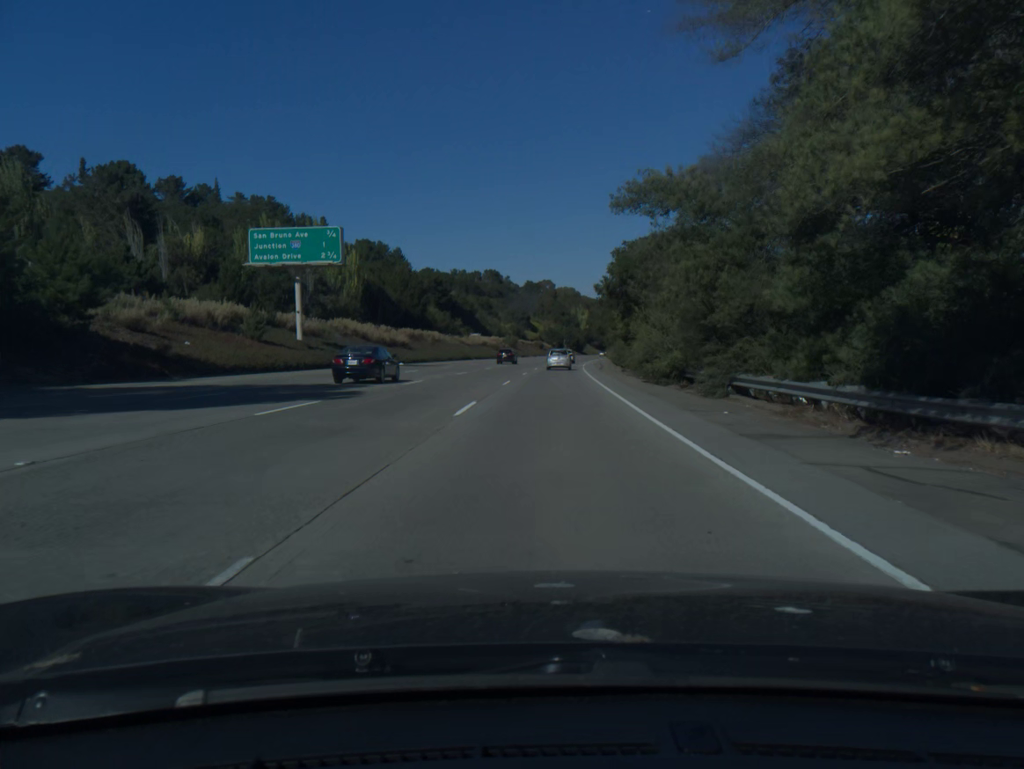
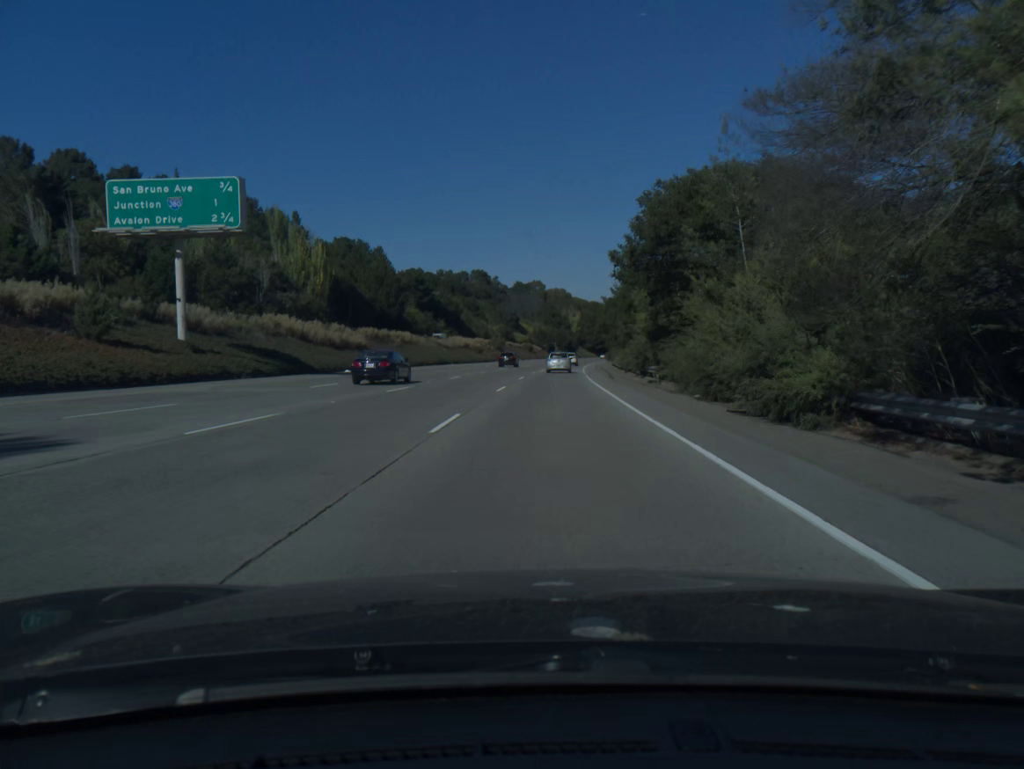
(+0.1, +17.4) m; +1°
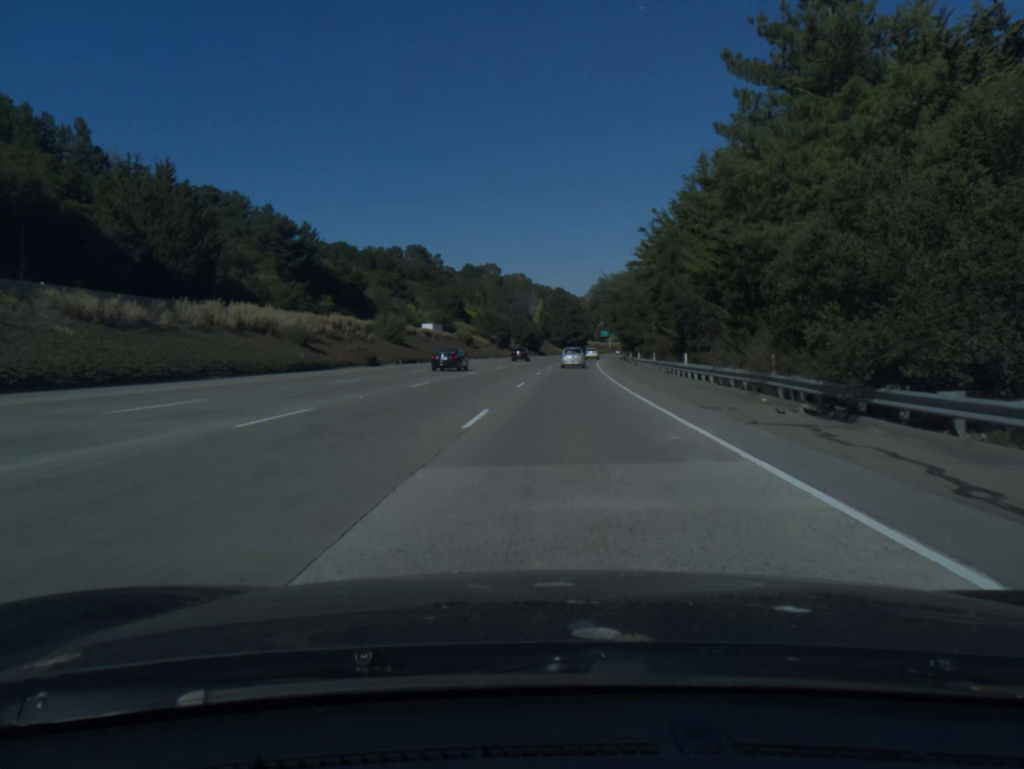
(+2.4, +86.6) m; +3°
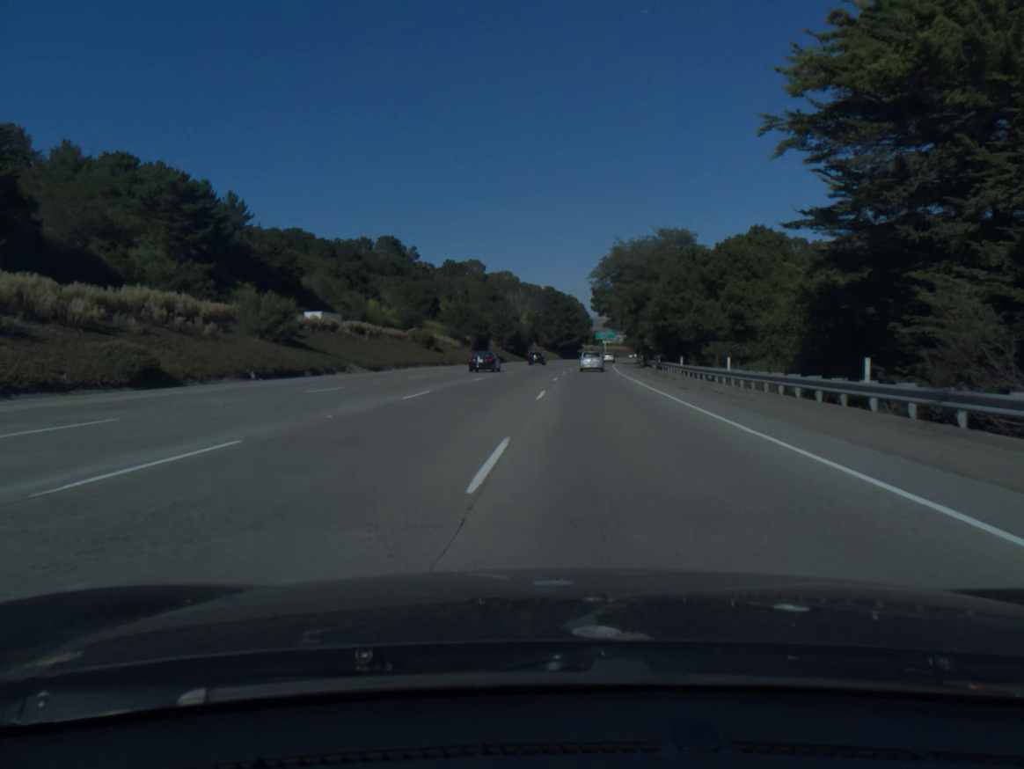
(+0.3, +34.7) m; +1°
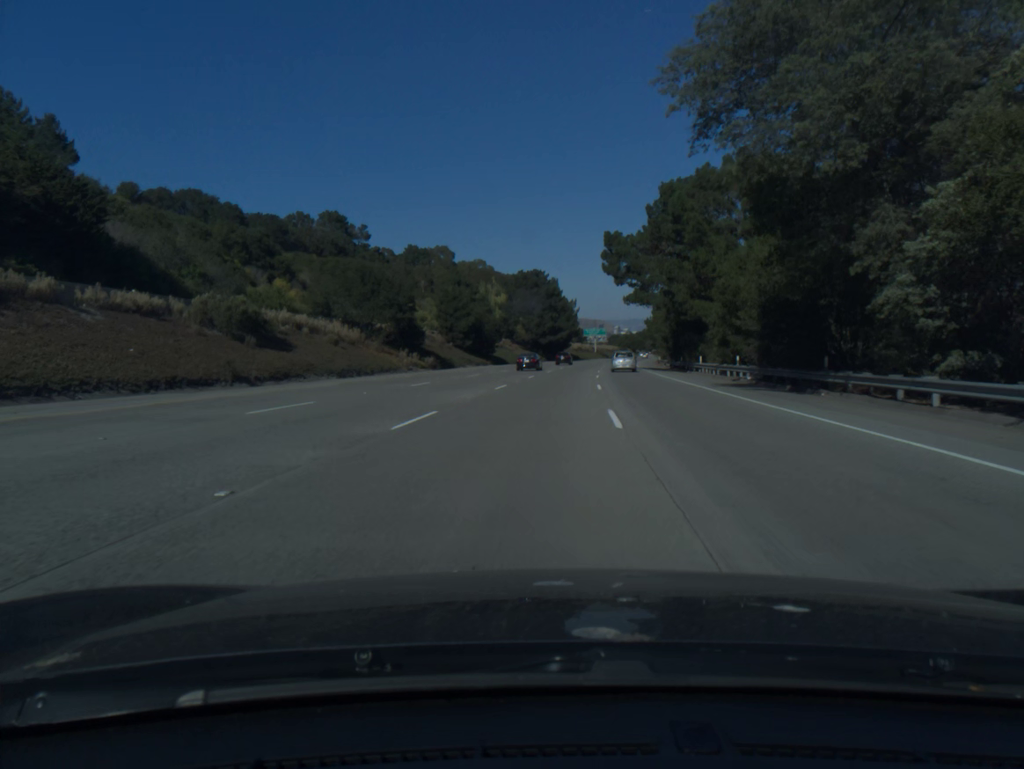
(+0.8, +52.4) m; +2°
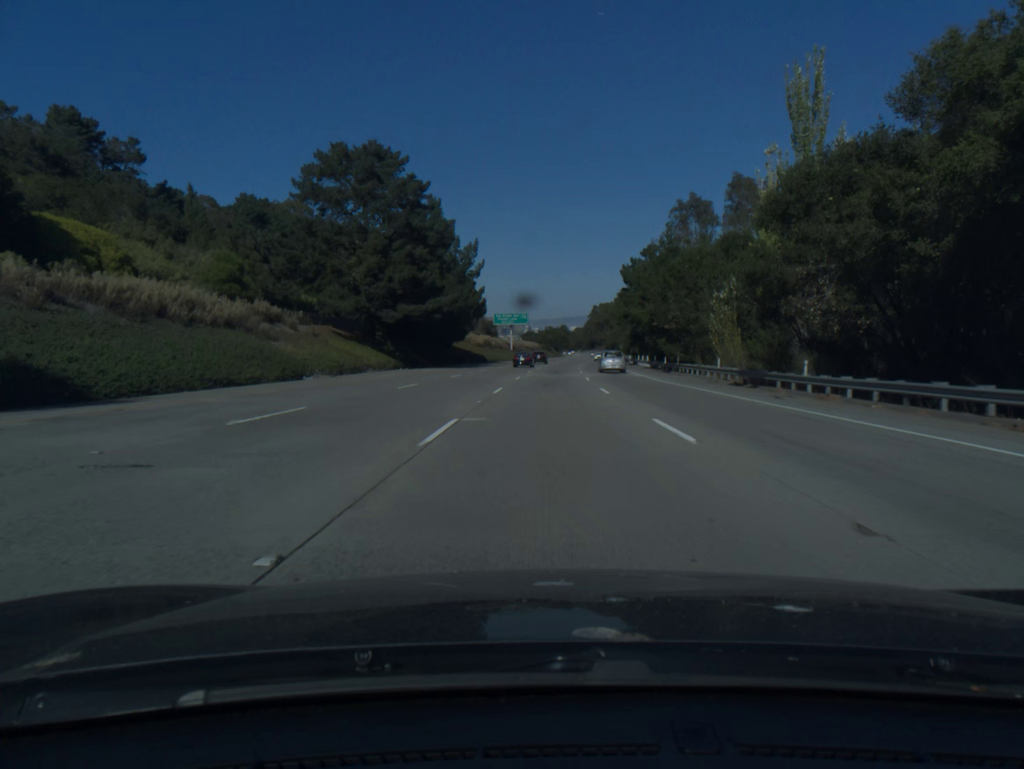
(+4.8, +89.4) m; +6°
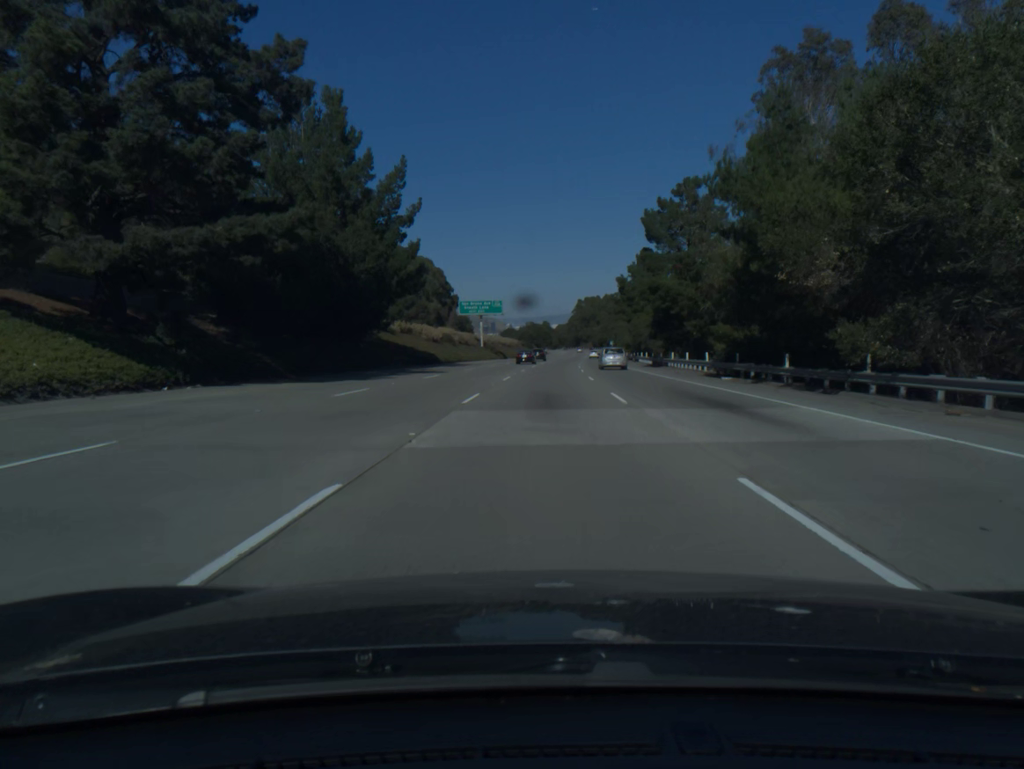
(+0.5, +36.6) m; +1°
